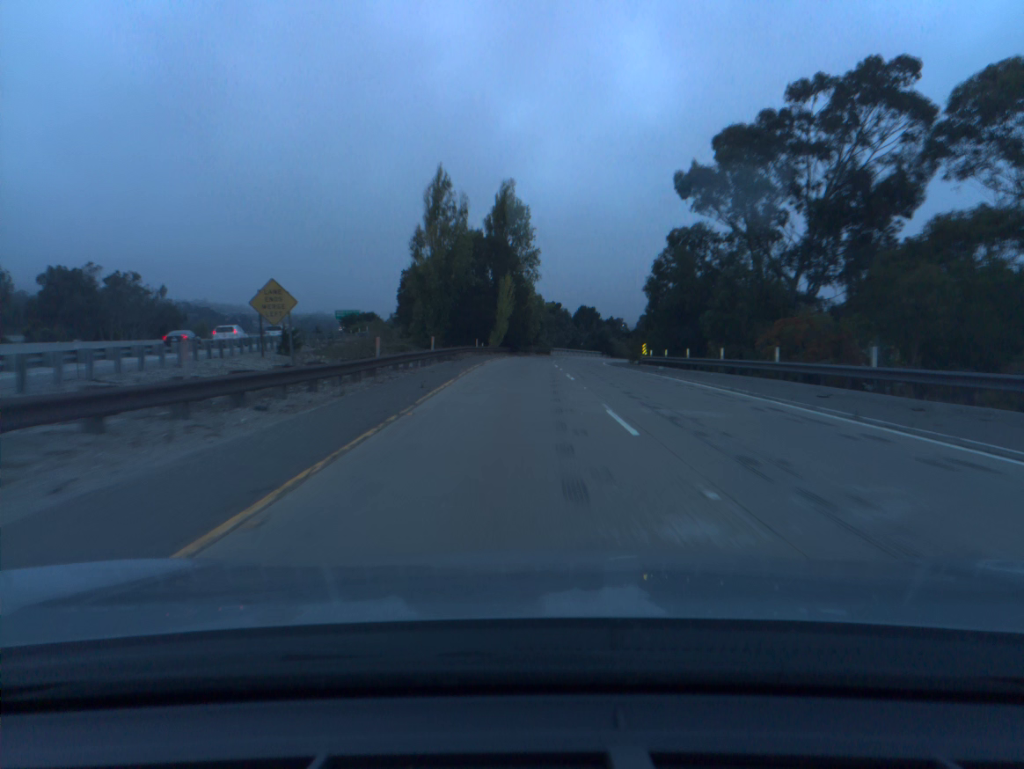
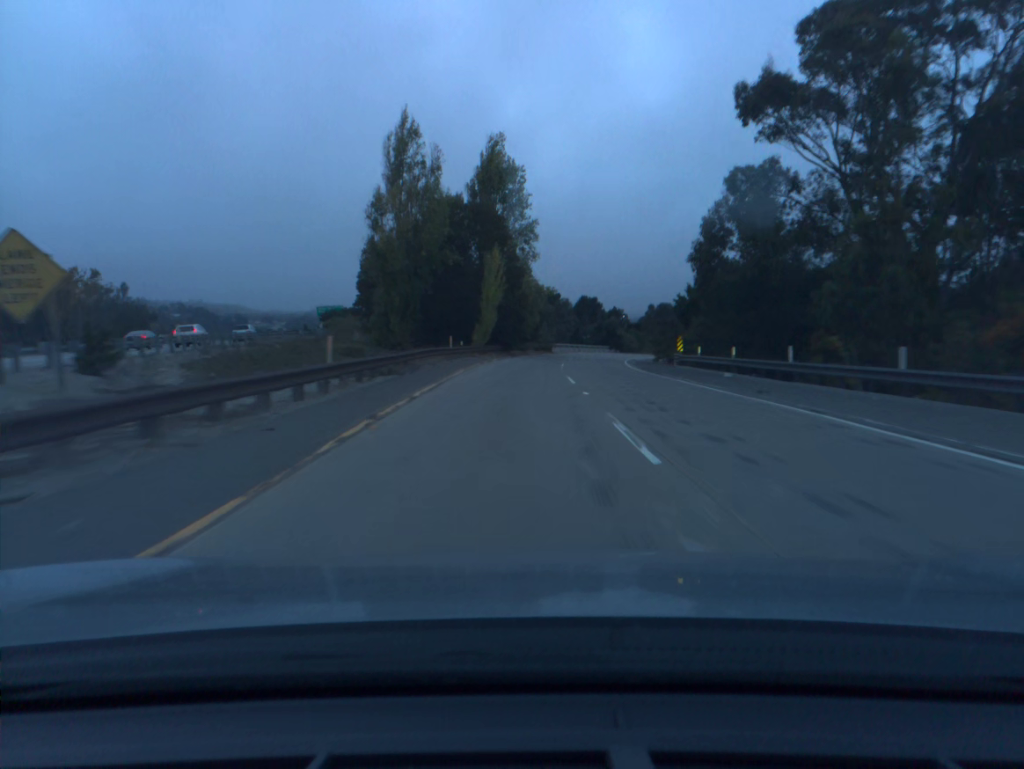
(0.0, +17.2) m; 0°
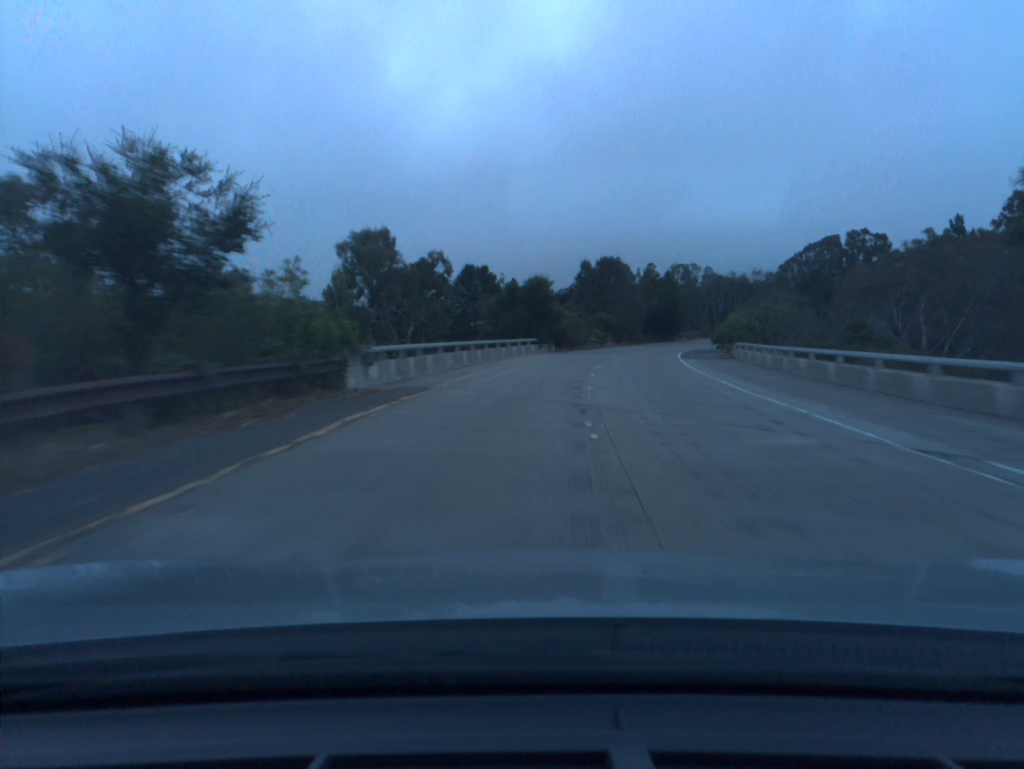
(+3.4, +65.8) m; +8°
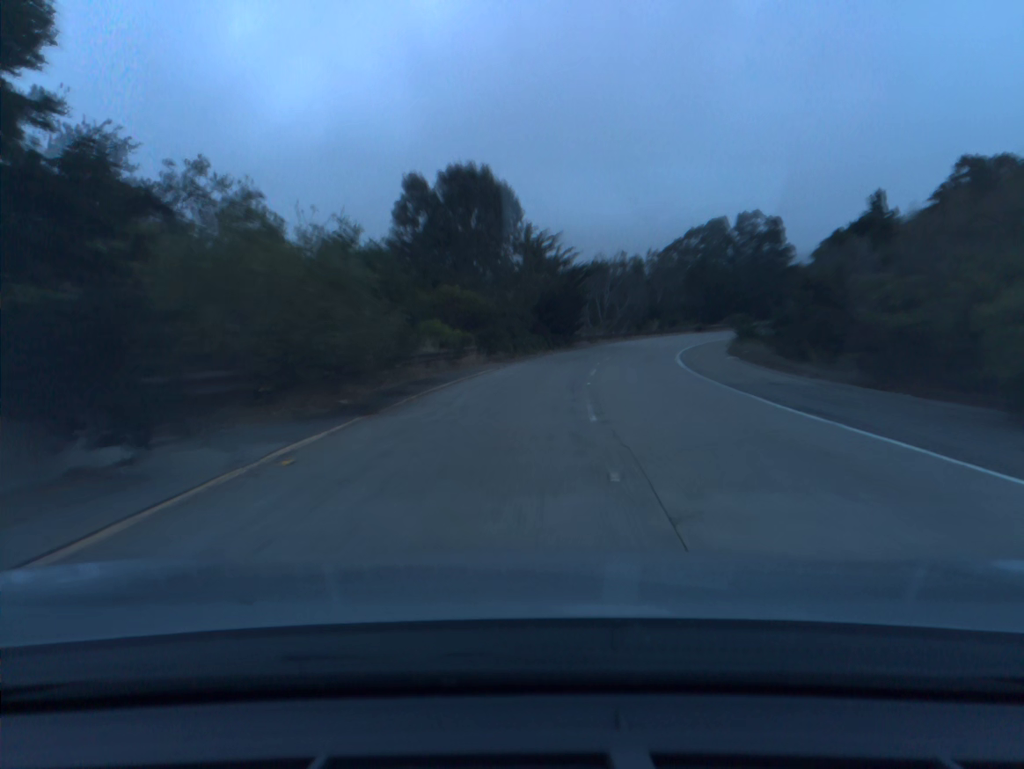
(+4.1, +48.1) m; +10°
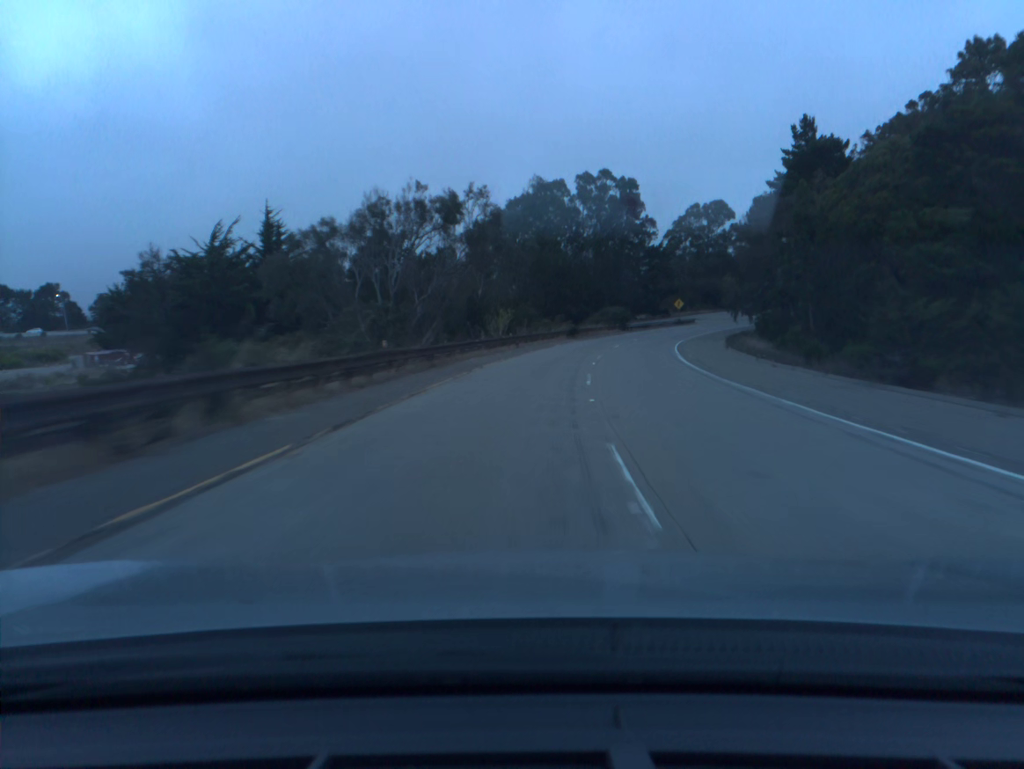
(+7.8, +64.7) m; +14°
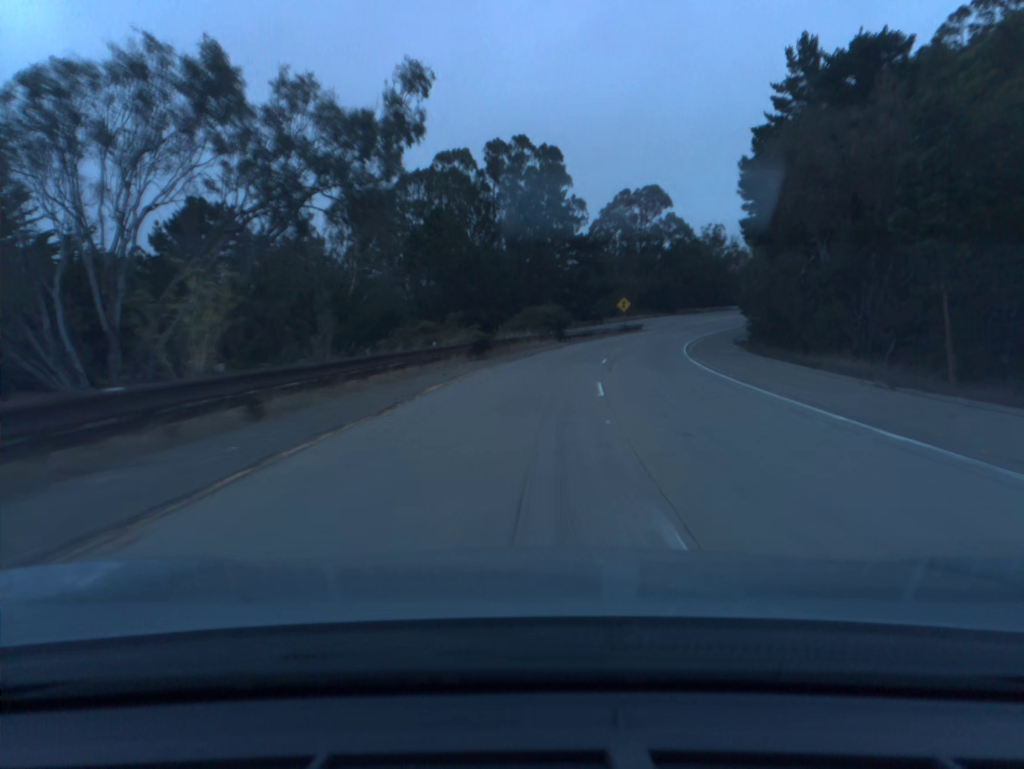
(+2.0, +33.0) m; +6°
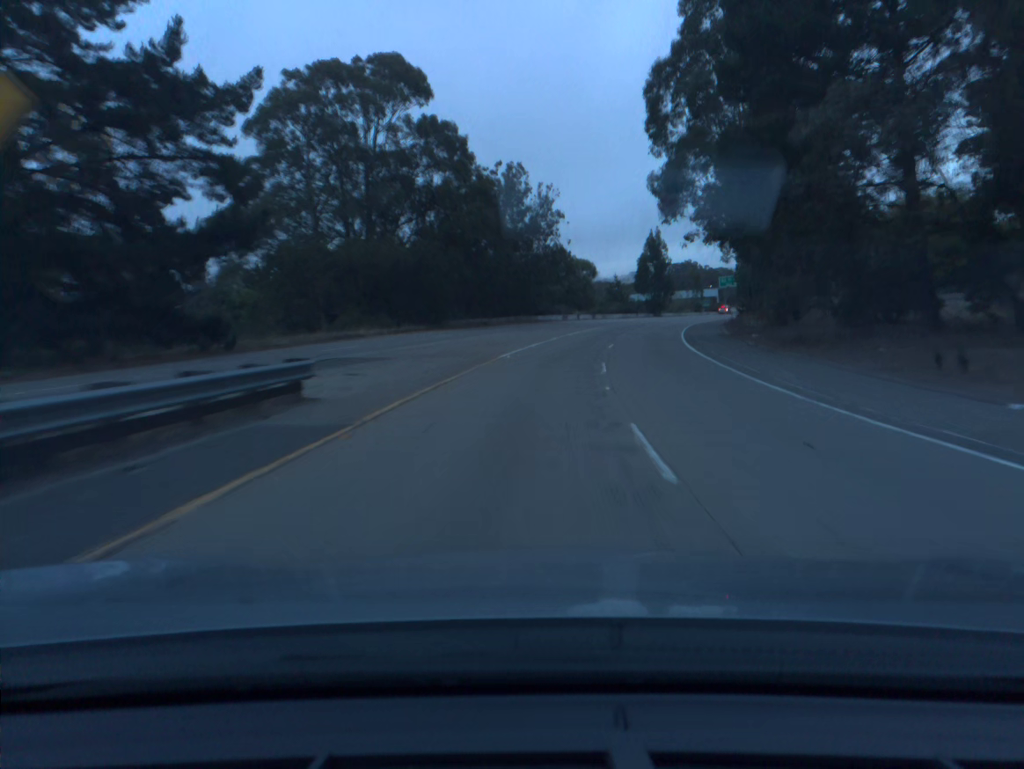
(+13.0, +82.0) m; +18°
